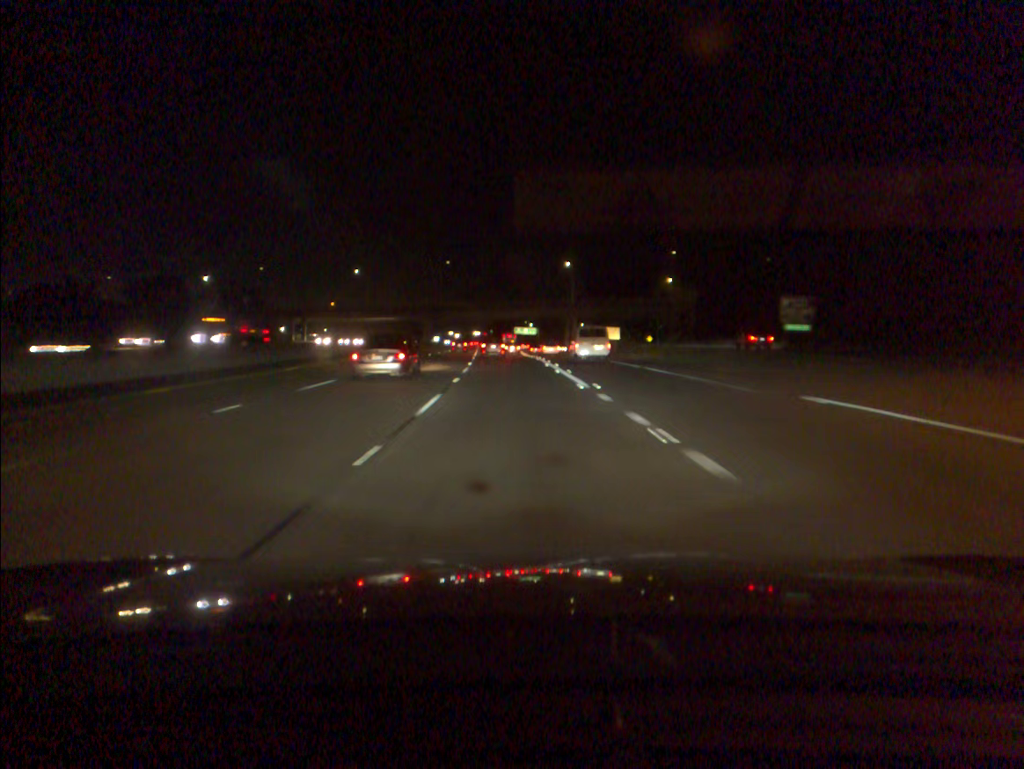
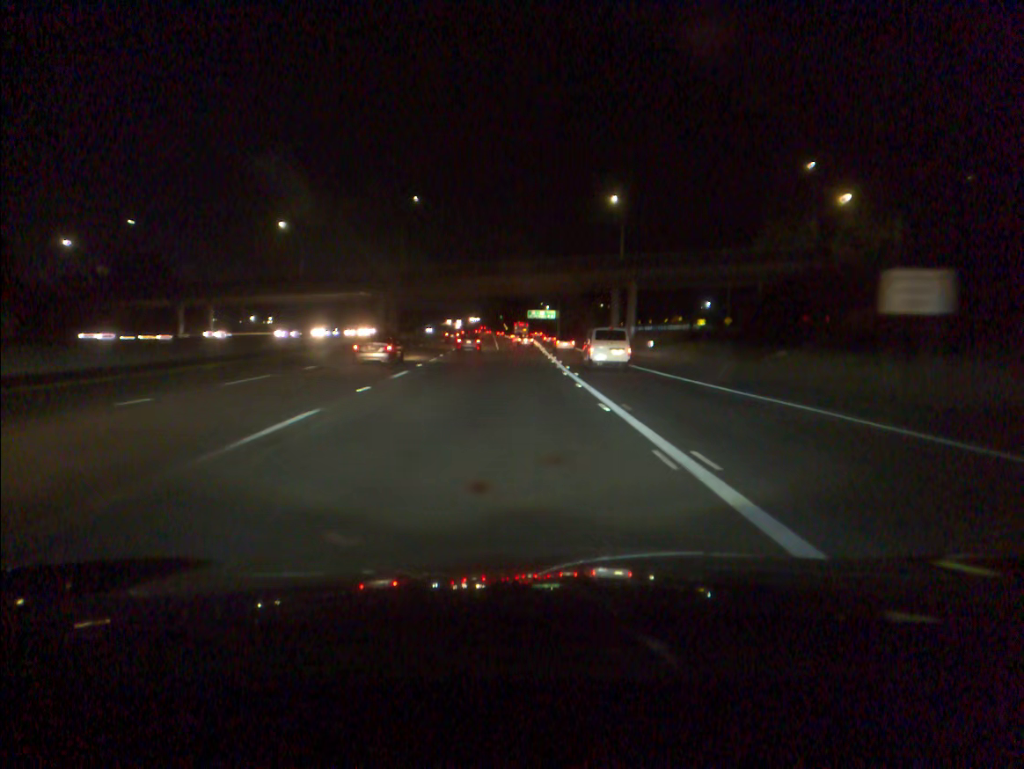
(-0.9, +64.2) m; -1°
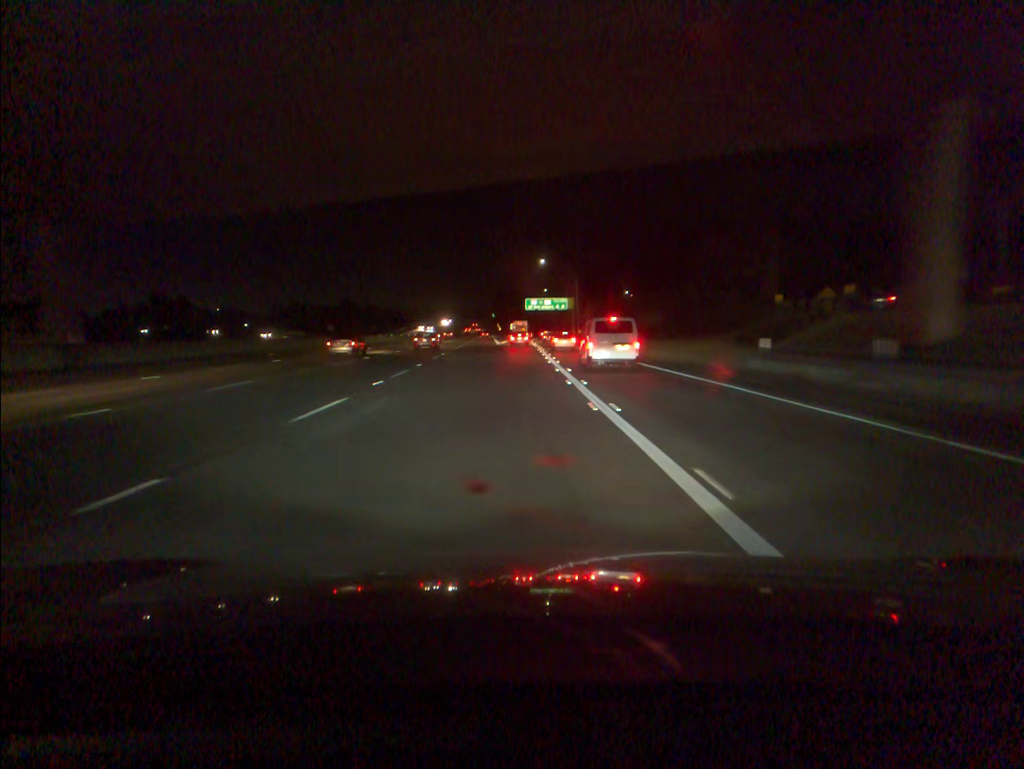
(+0.2, +79.9) m; 0°
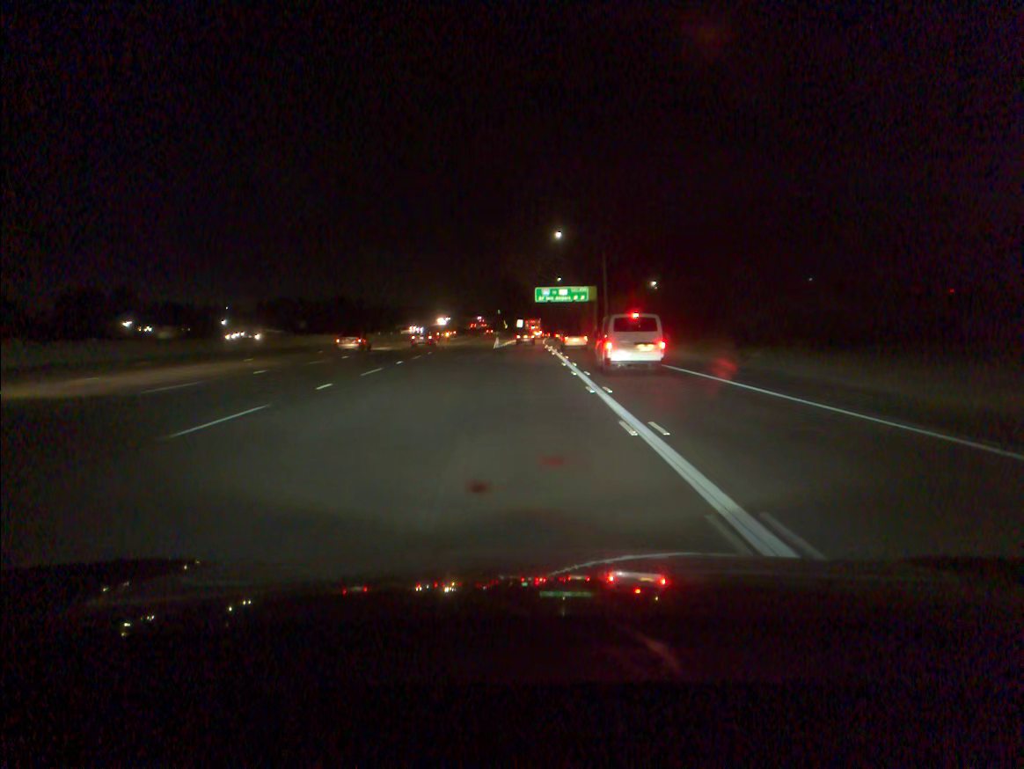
(-0.2, +31.4) m; -1°
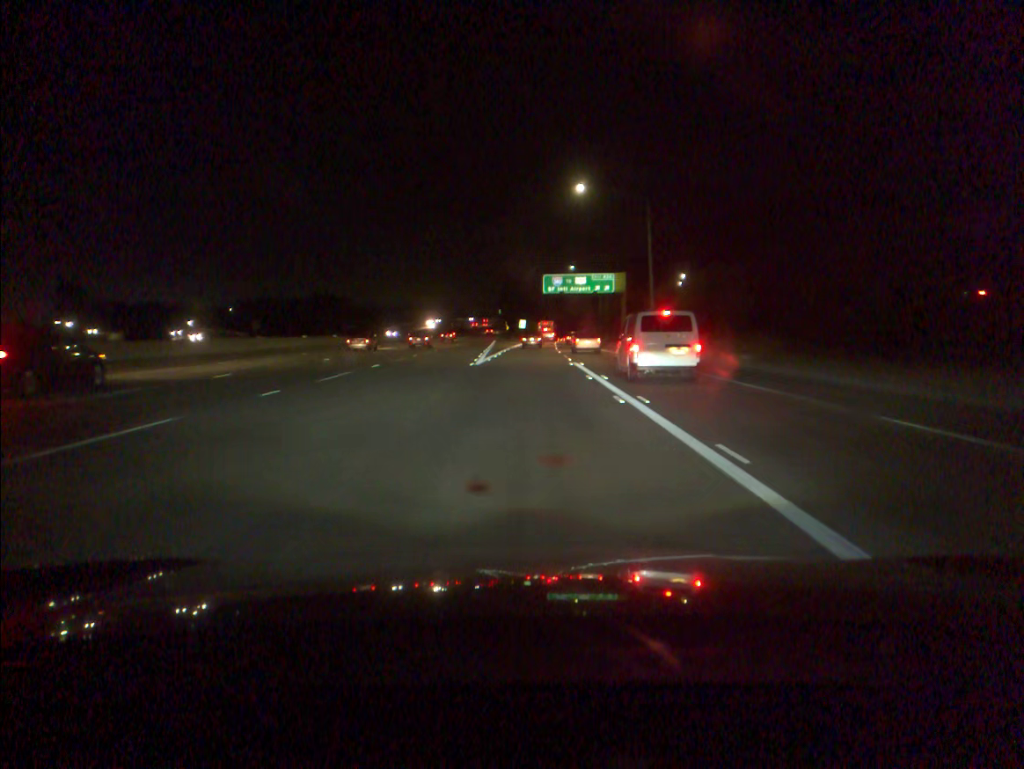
(-0.1, +31.0) m; 0°
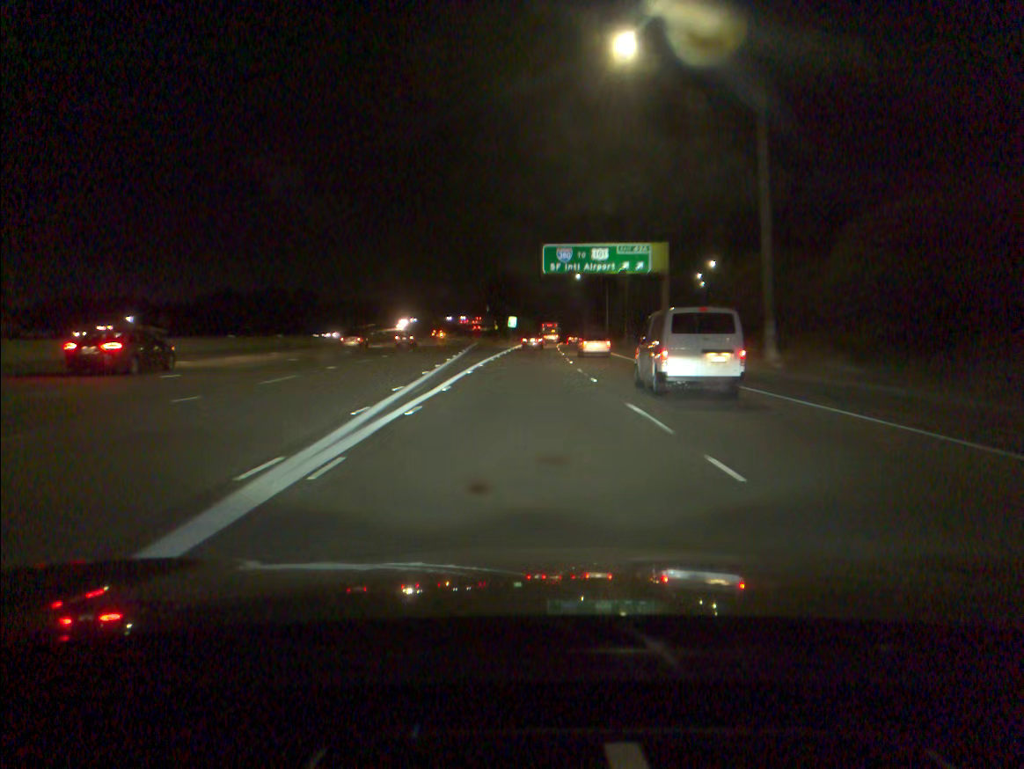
(+0.1, +30.7) m; +1°
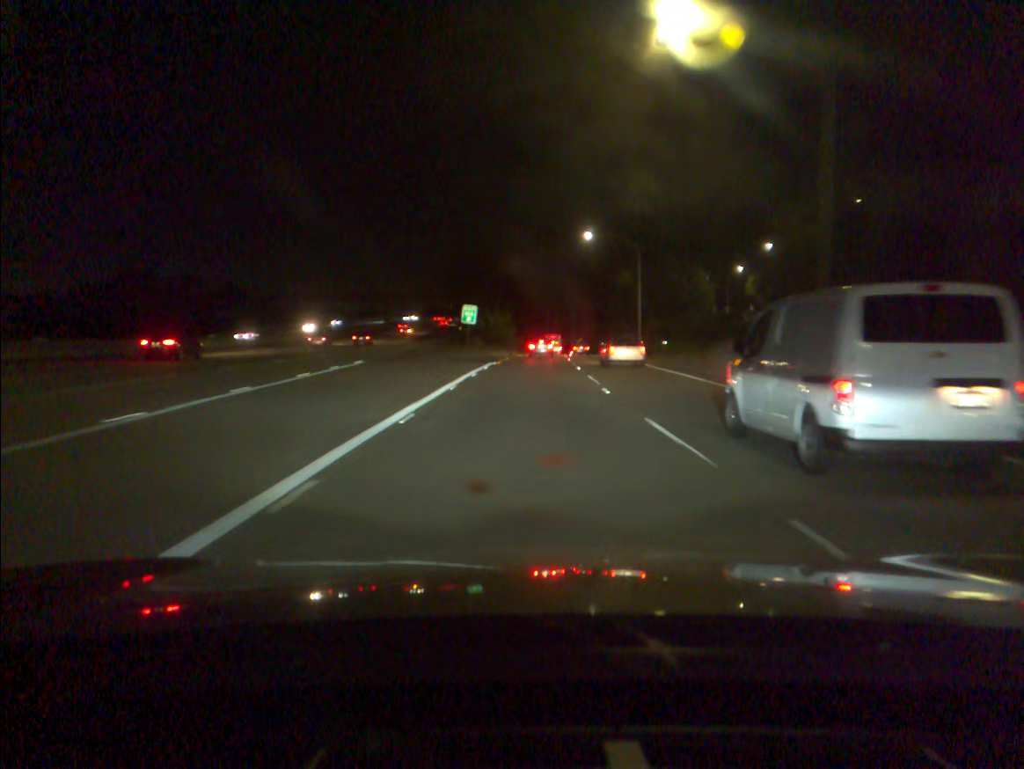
(+0.7, +61.4) m; +2°
